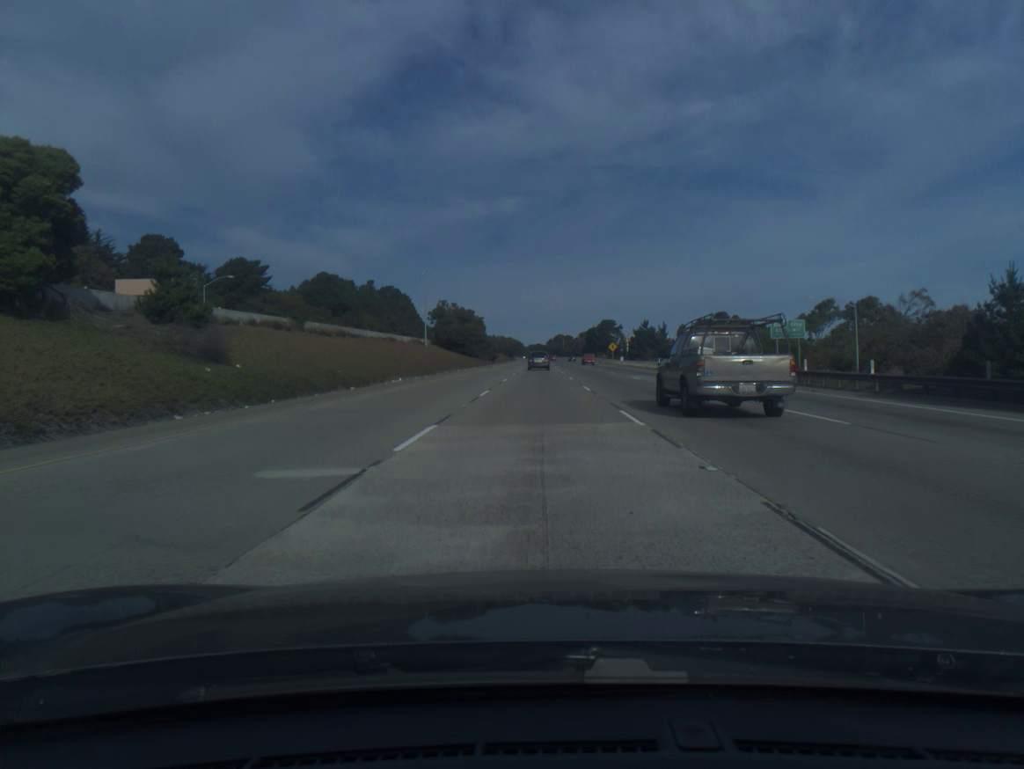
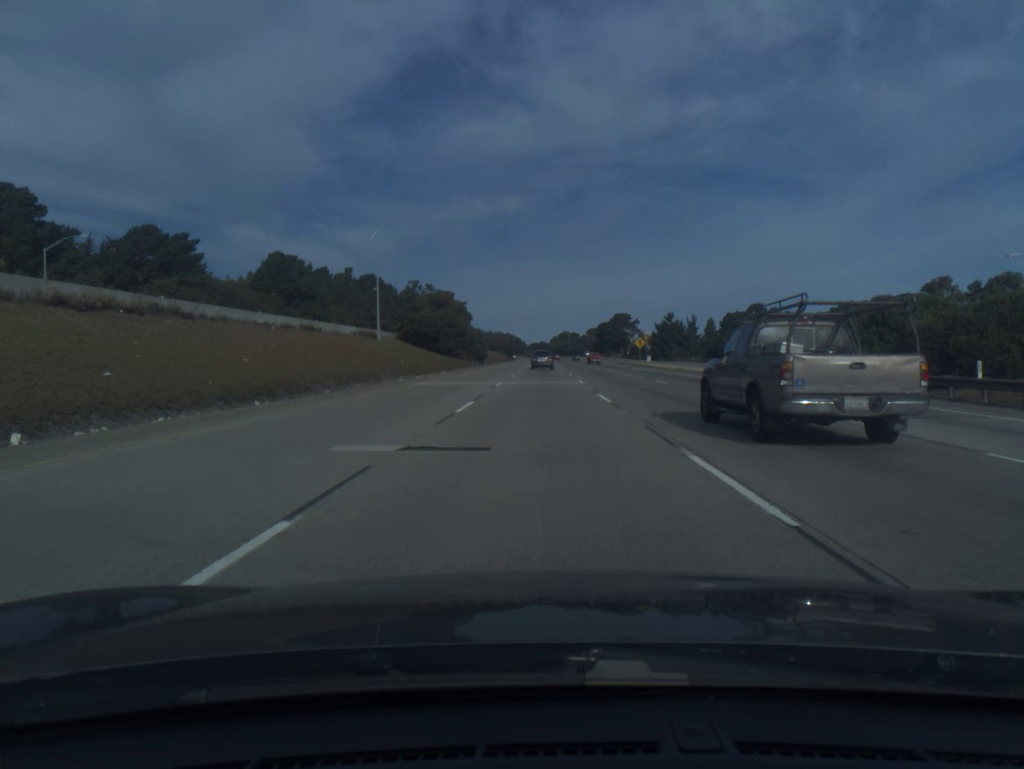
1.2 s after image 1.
(-0.1, +37.4) m; 0°
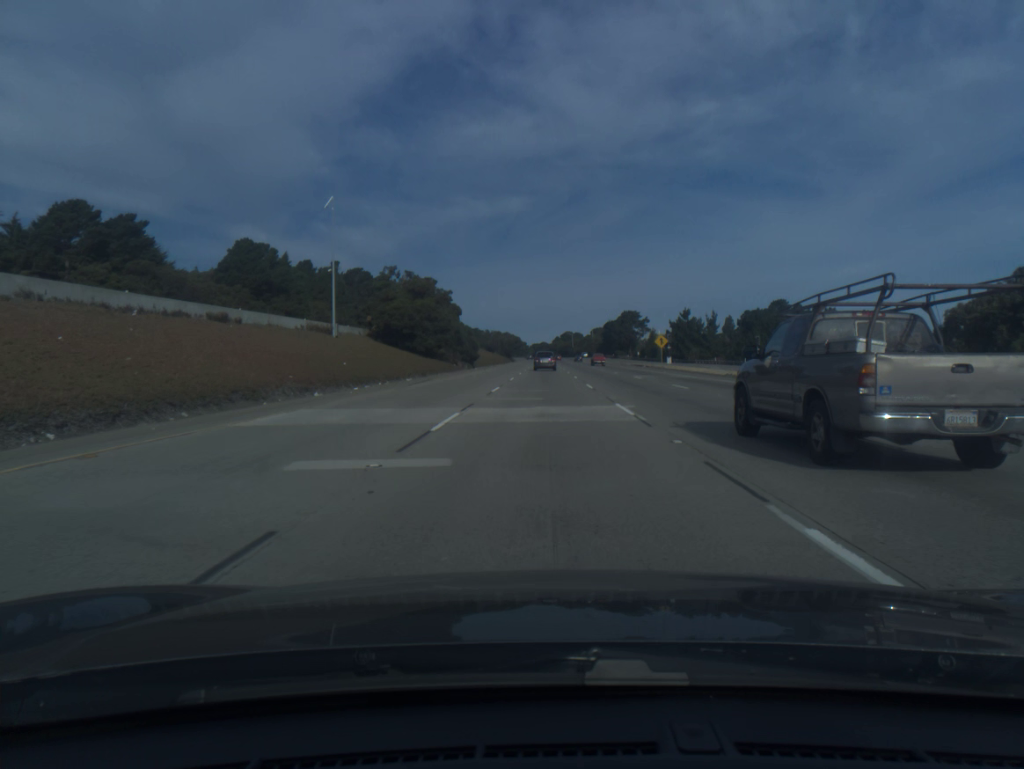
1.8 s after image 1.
(0.0, +18.7) m; 0°
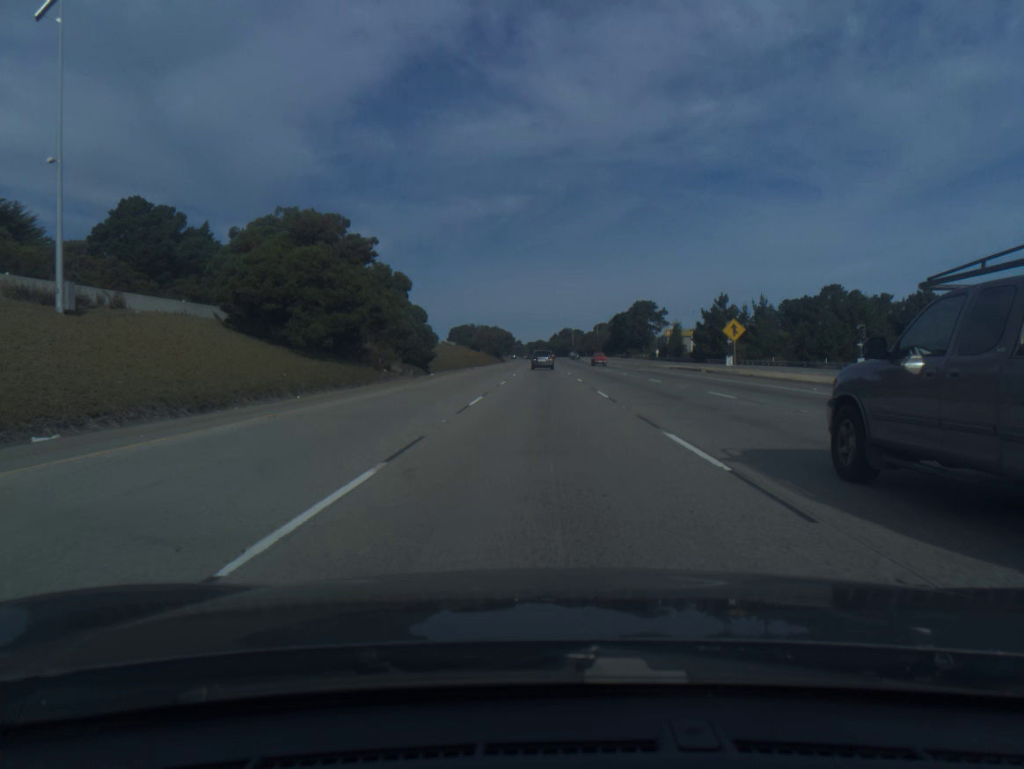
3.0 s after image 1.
(+0.1, +37.2) m; 0°
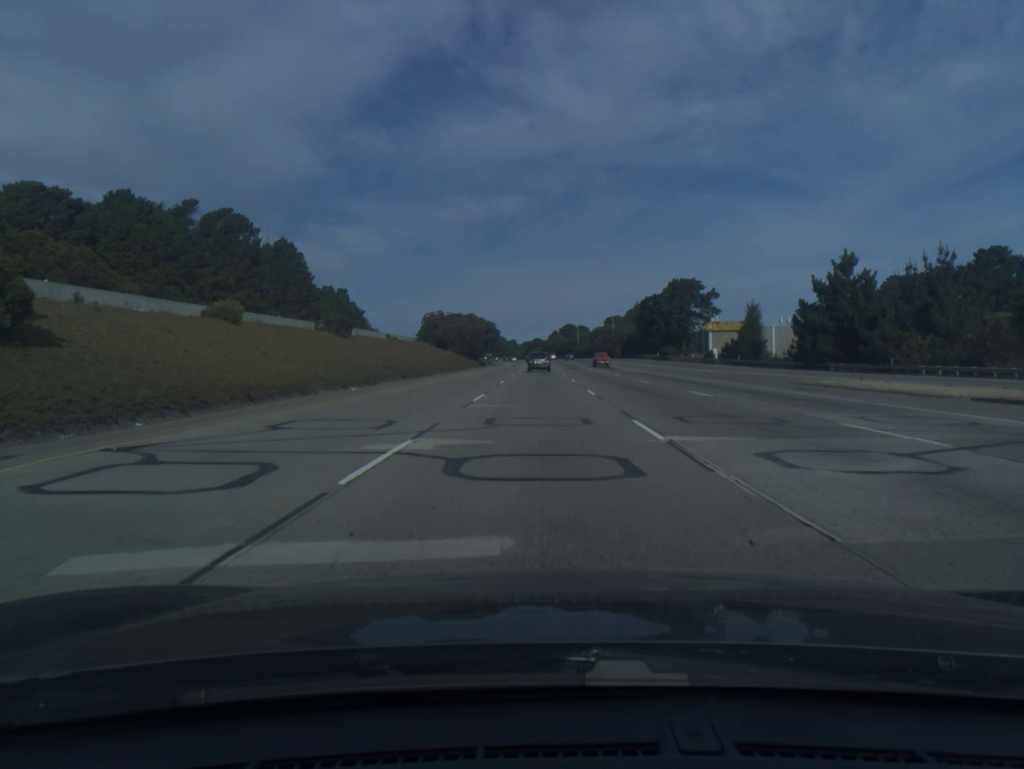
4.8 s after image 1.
(+0.2, +55.7) m; 0°
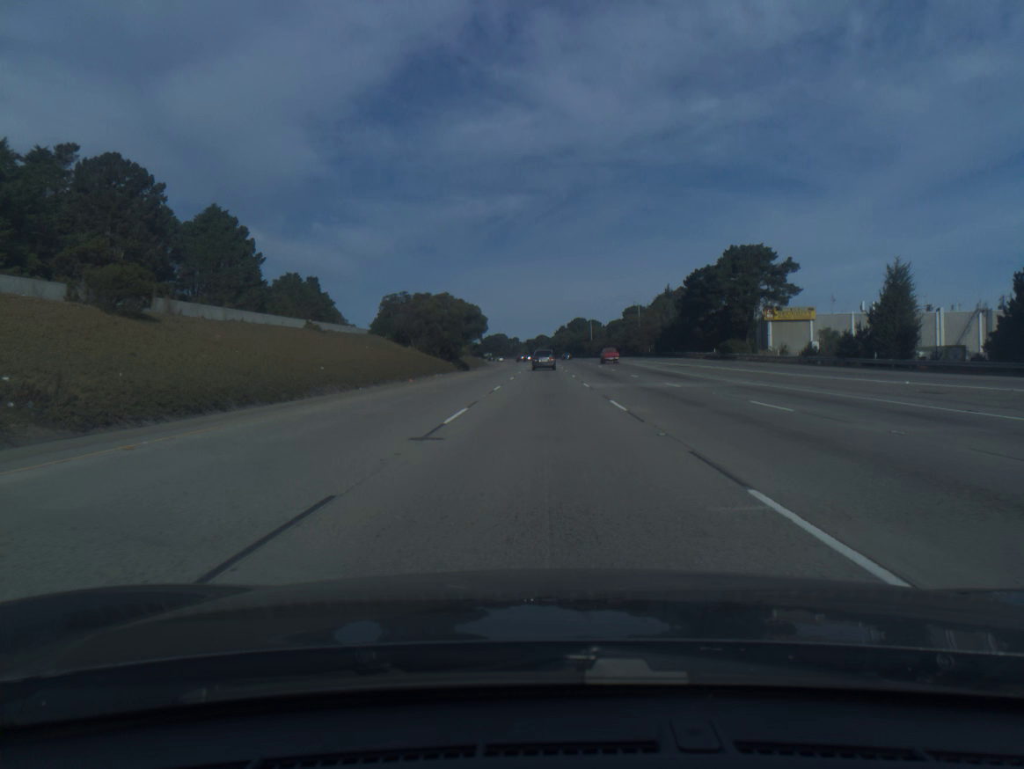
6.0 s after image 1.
(-0.1, +37.0) m; 0°
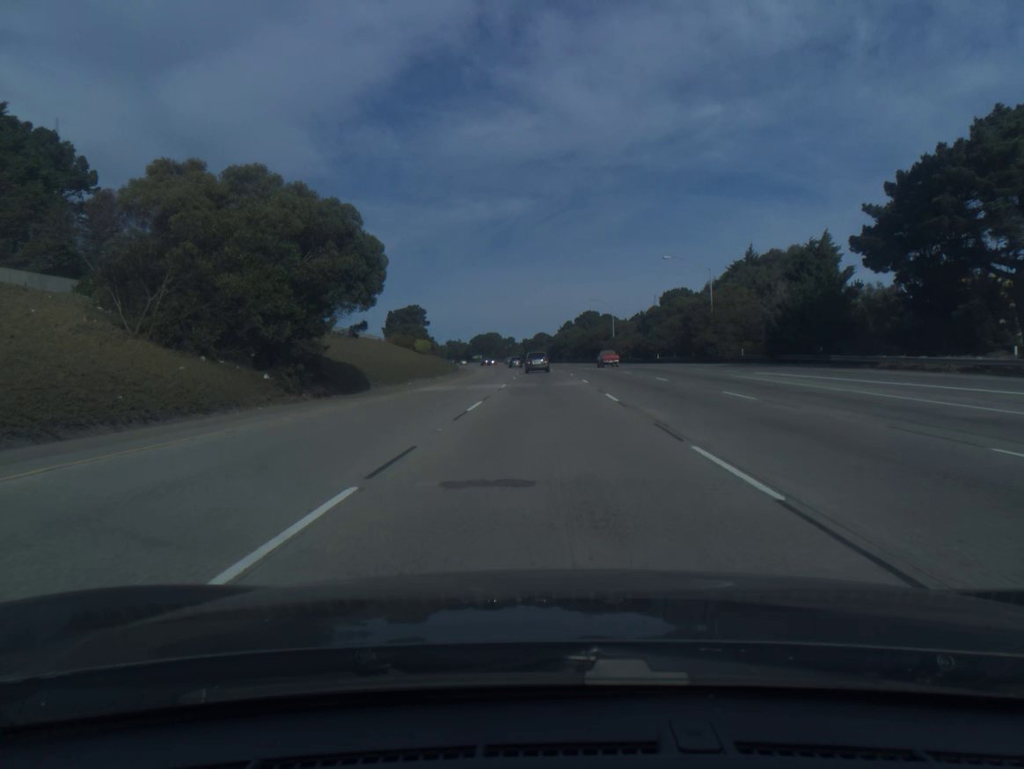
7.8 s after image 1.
(0.0, +55.0) m; 0°
